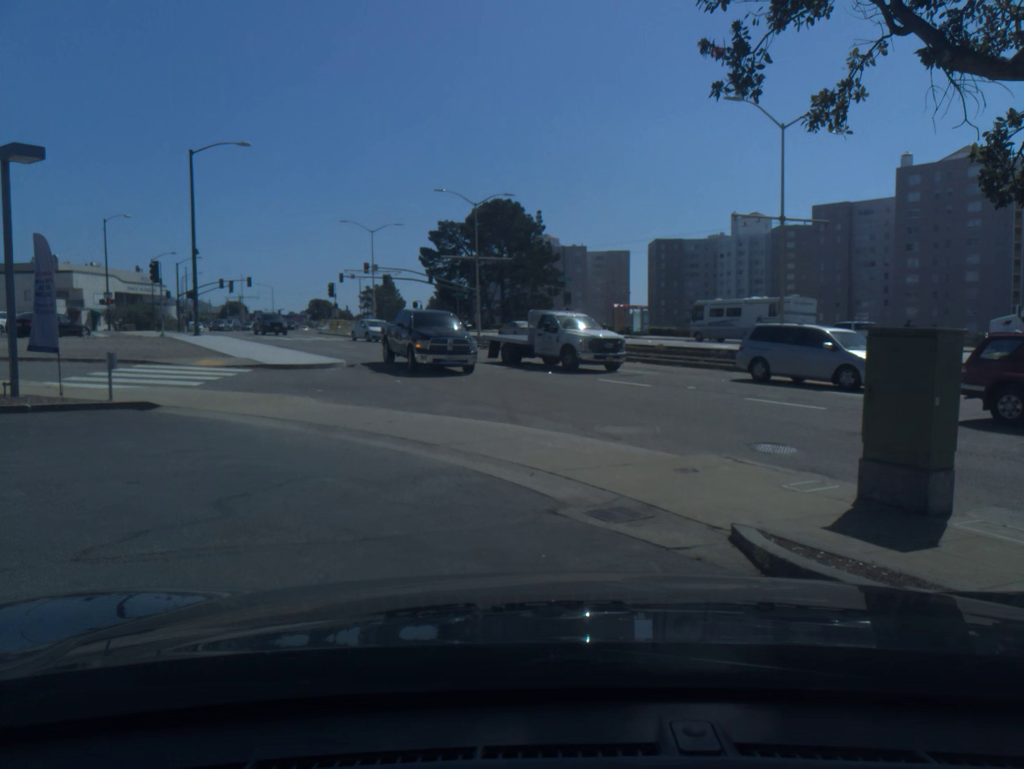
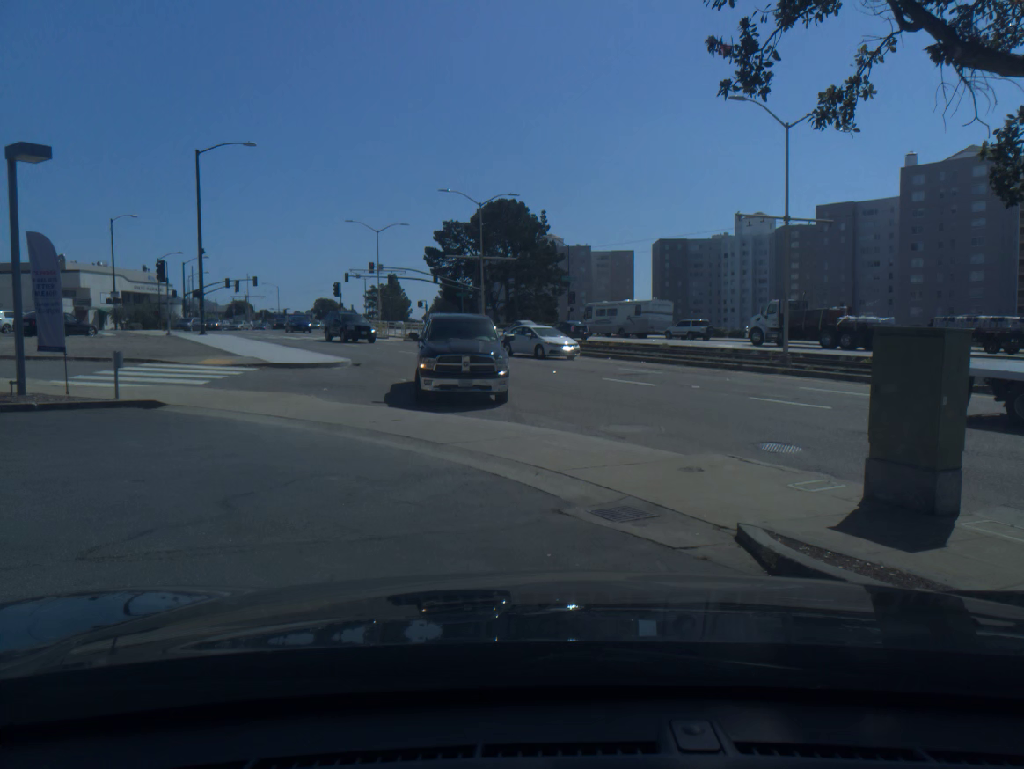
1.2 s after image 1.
(0.0, 0.0) m; 0°
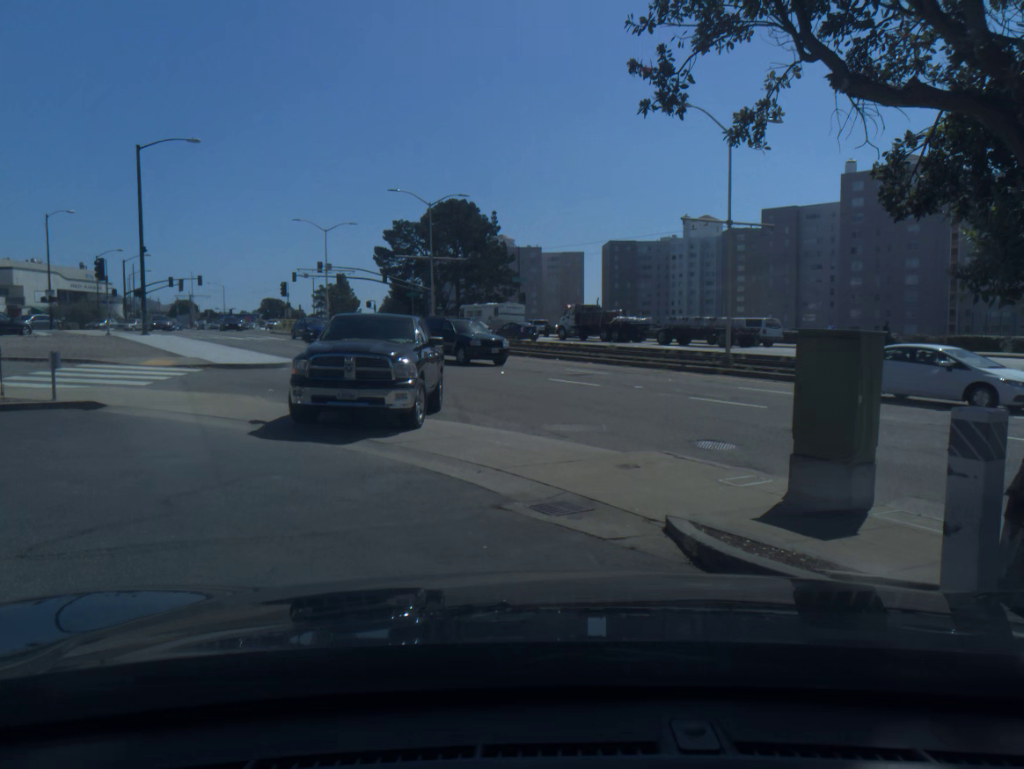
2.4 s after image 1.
(+0.2, -0.3) m; +3°
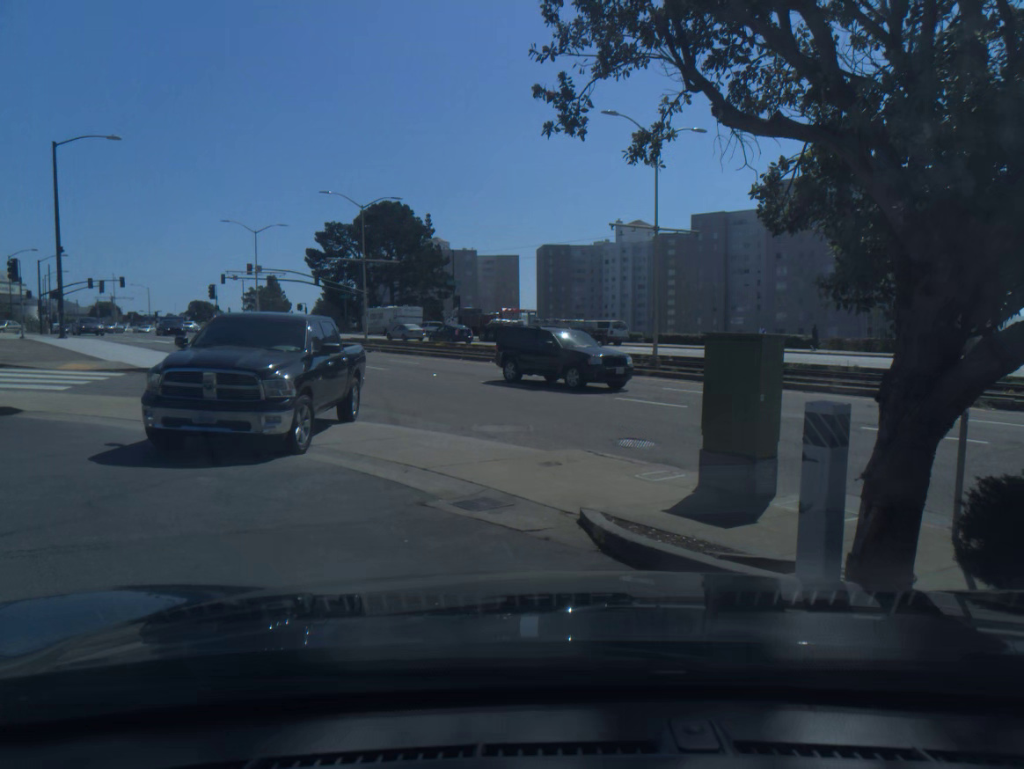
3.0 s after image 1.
(+0.2, -0.4) m; +5°
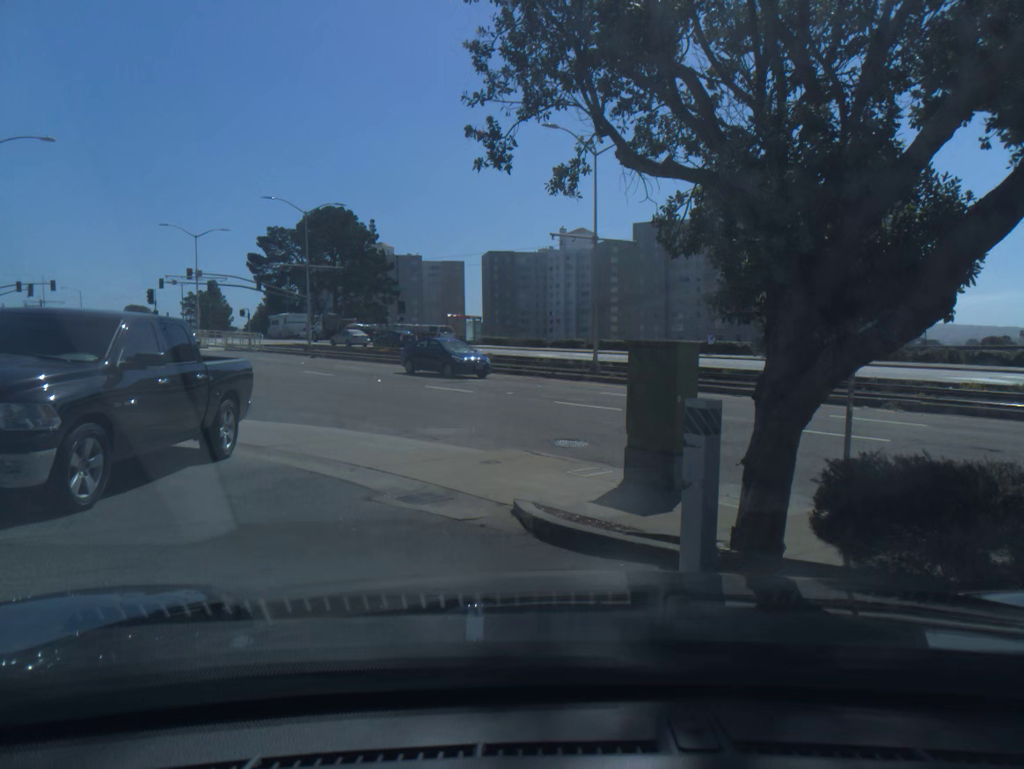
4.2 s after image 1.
(+0.1, -0.8) m; +4°
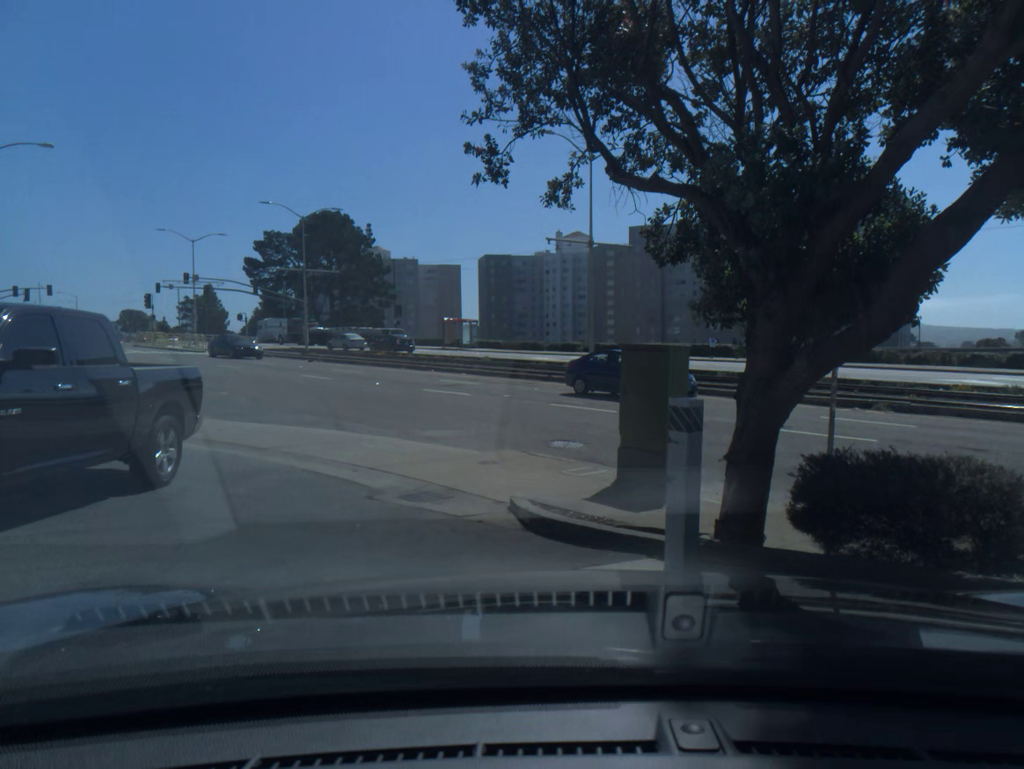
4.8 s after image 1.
(0.0, -0.4) m; 0°
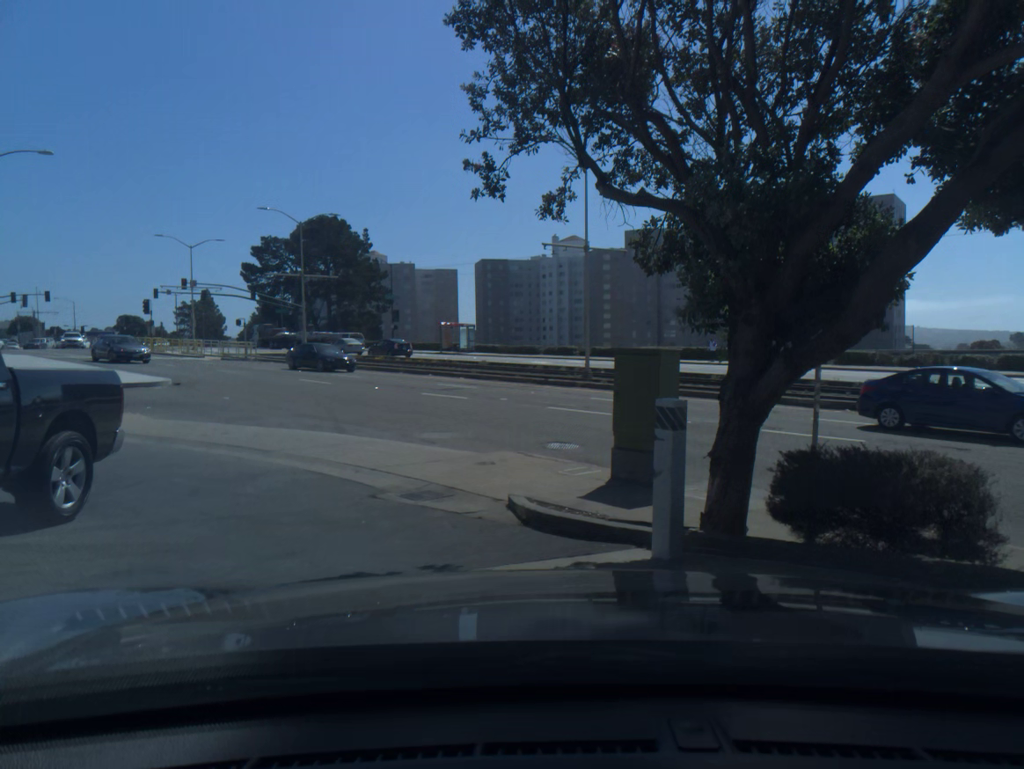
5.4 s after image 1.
(0.0, -0.4) m; 0°
